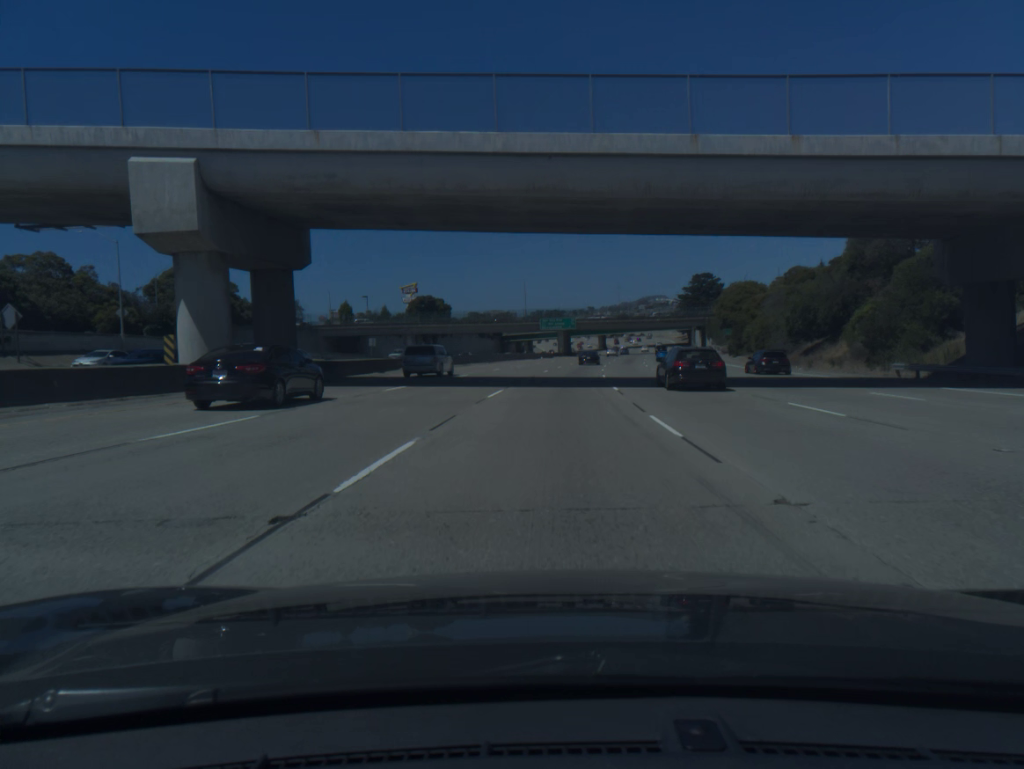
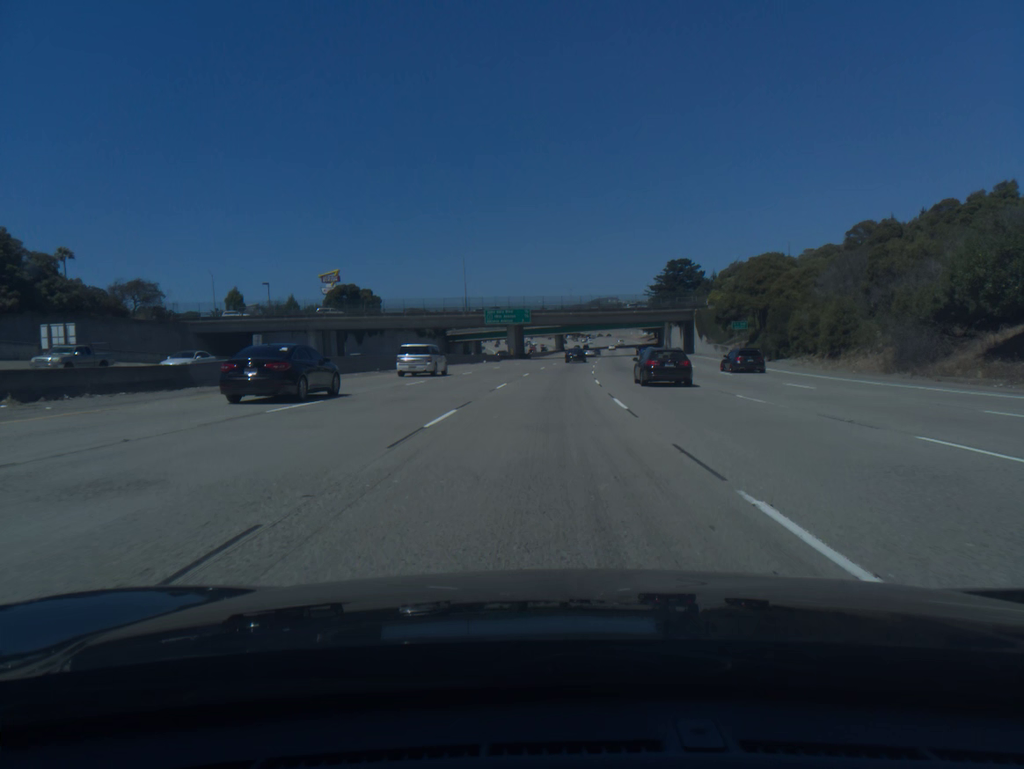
(+1.2, +36.9) m; +3°
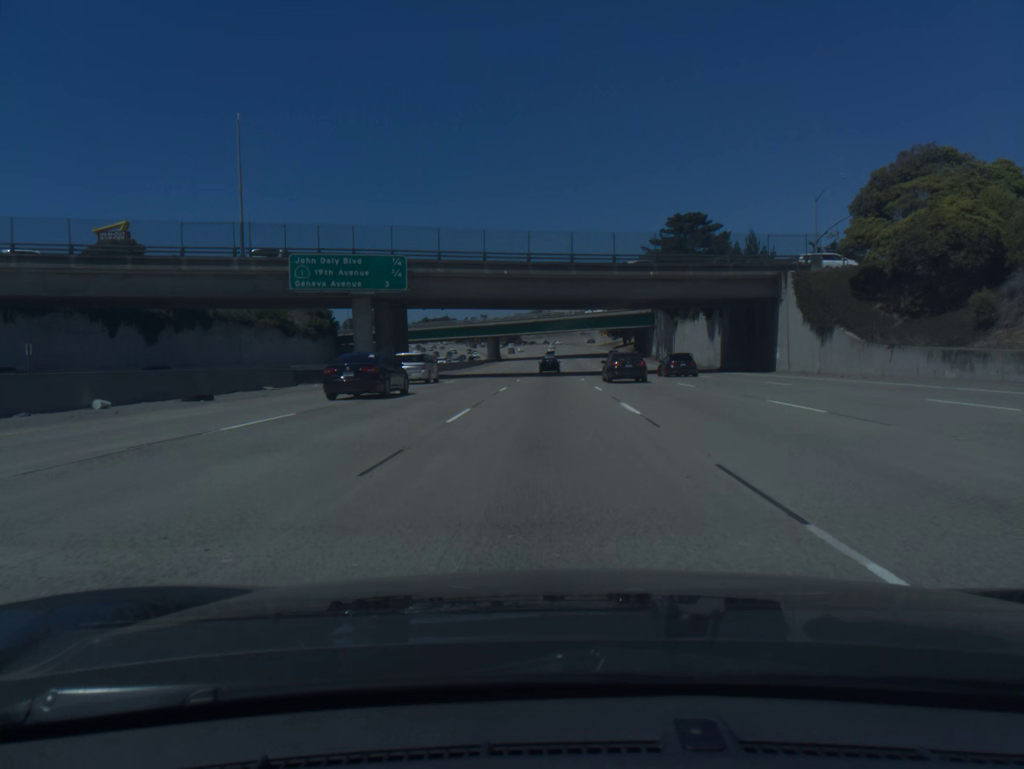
(+3.0, +73.6) m; +4°
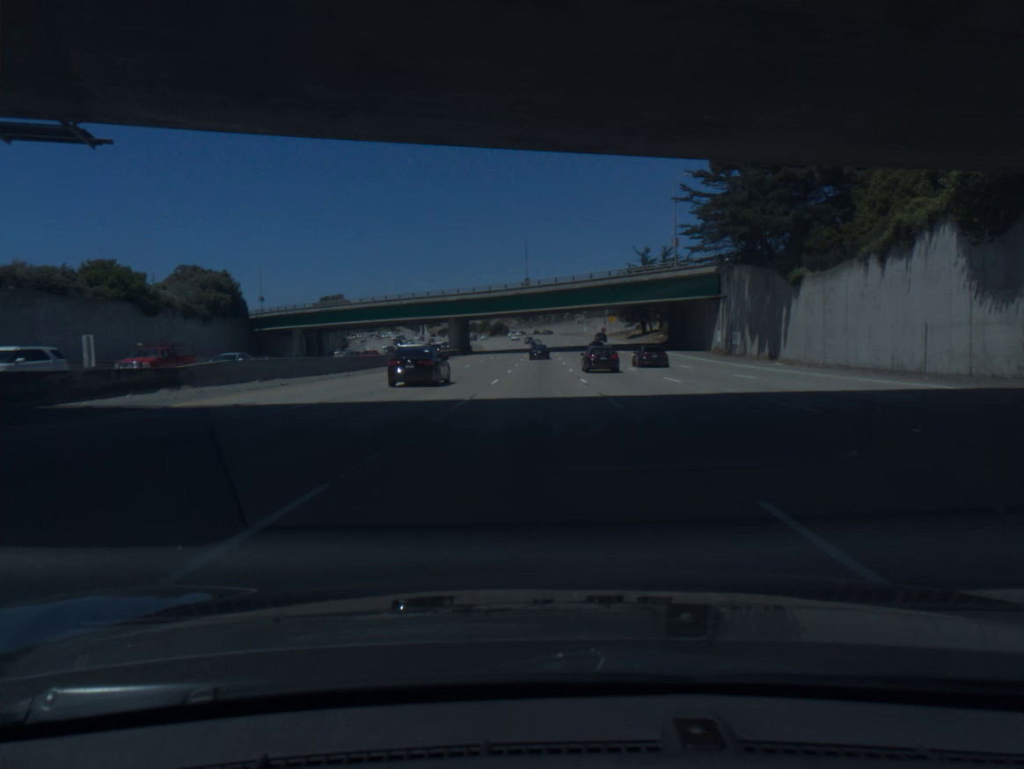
(+0.6, +54.8) m; +1°
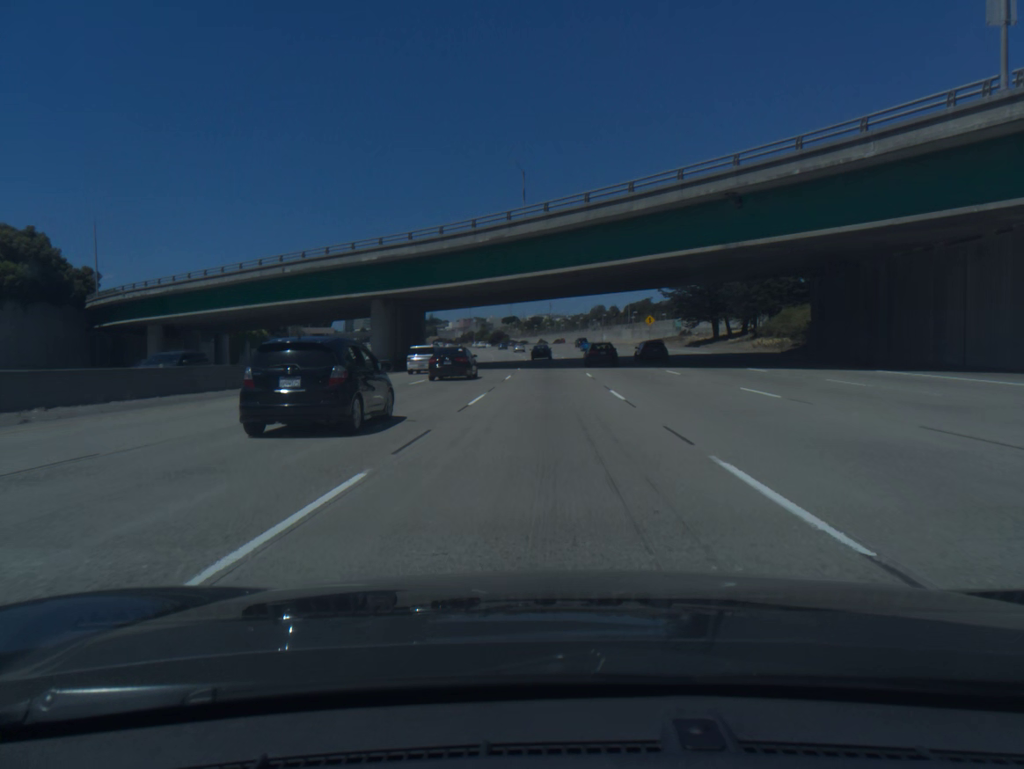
(-0.4, +54.8) m; -1°
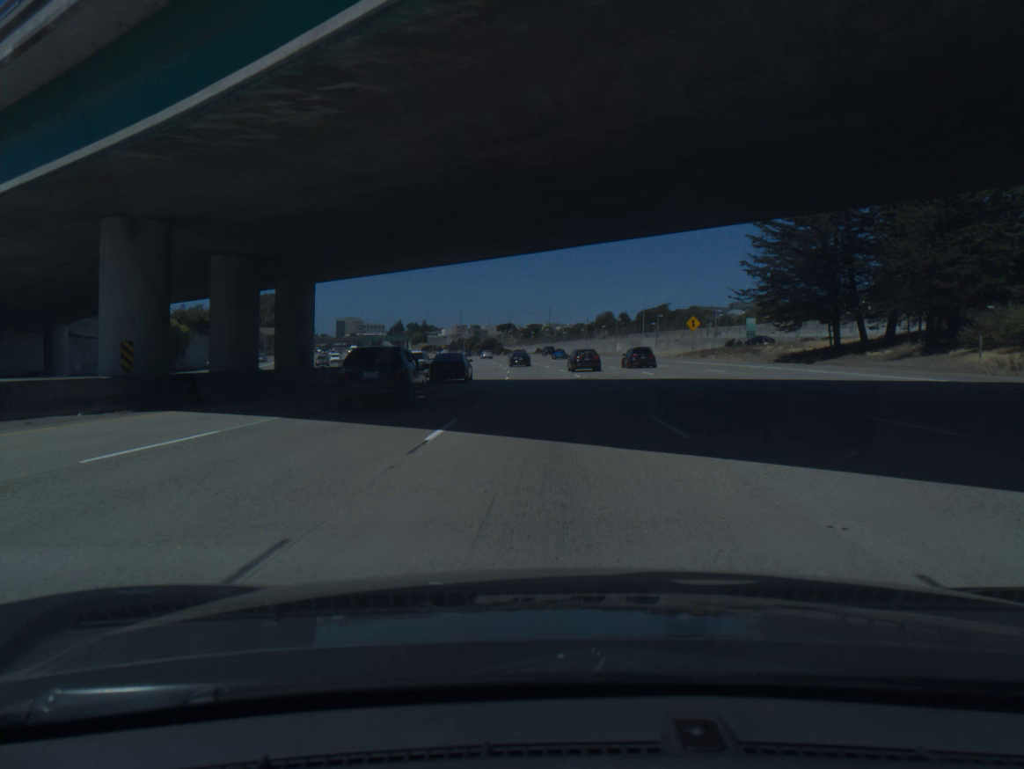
(0.0, +36.4) m; 0°
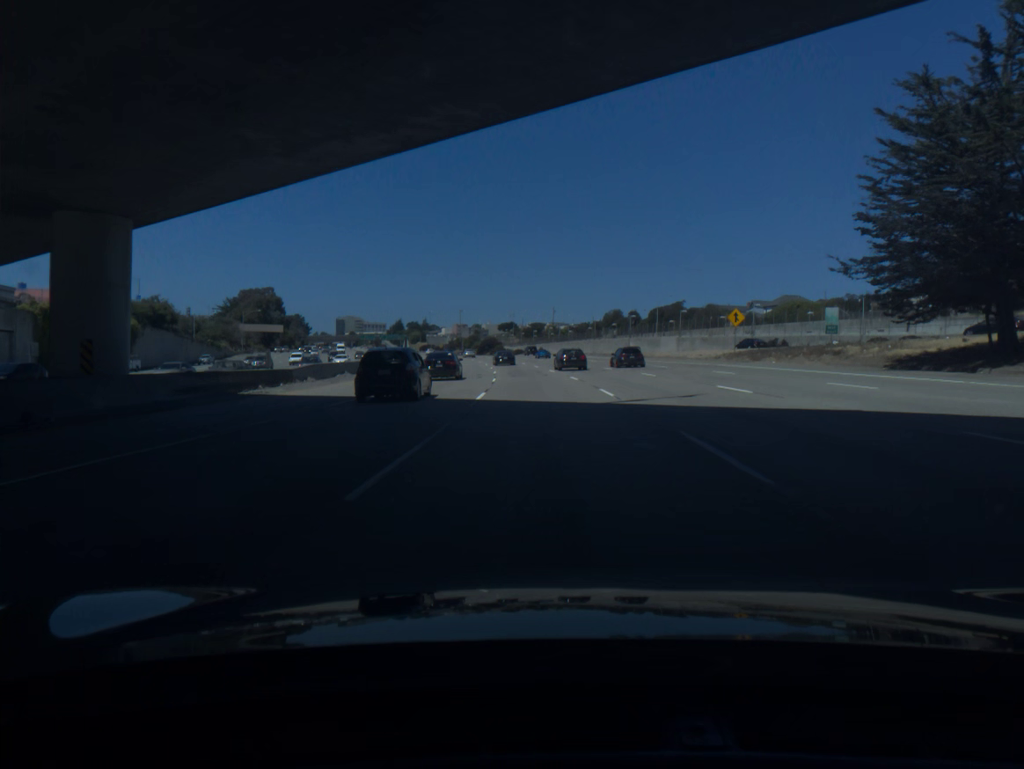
(0.0, +18.1) m; 0°
